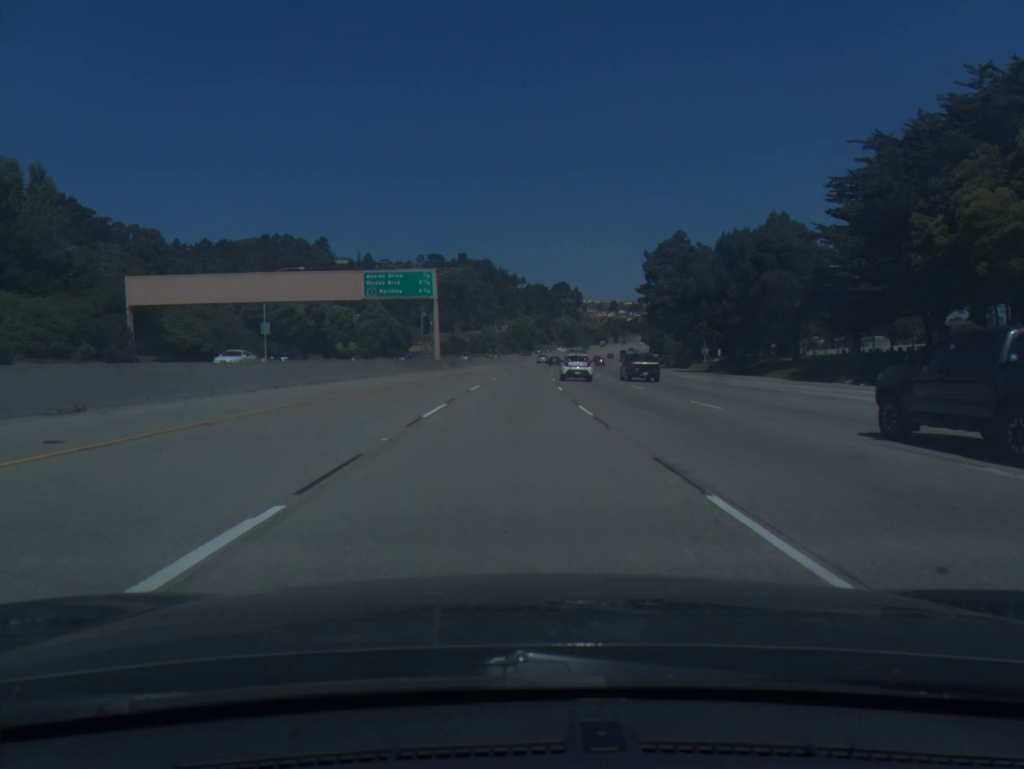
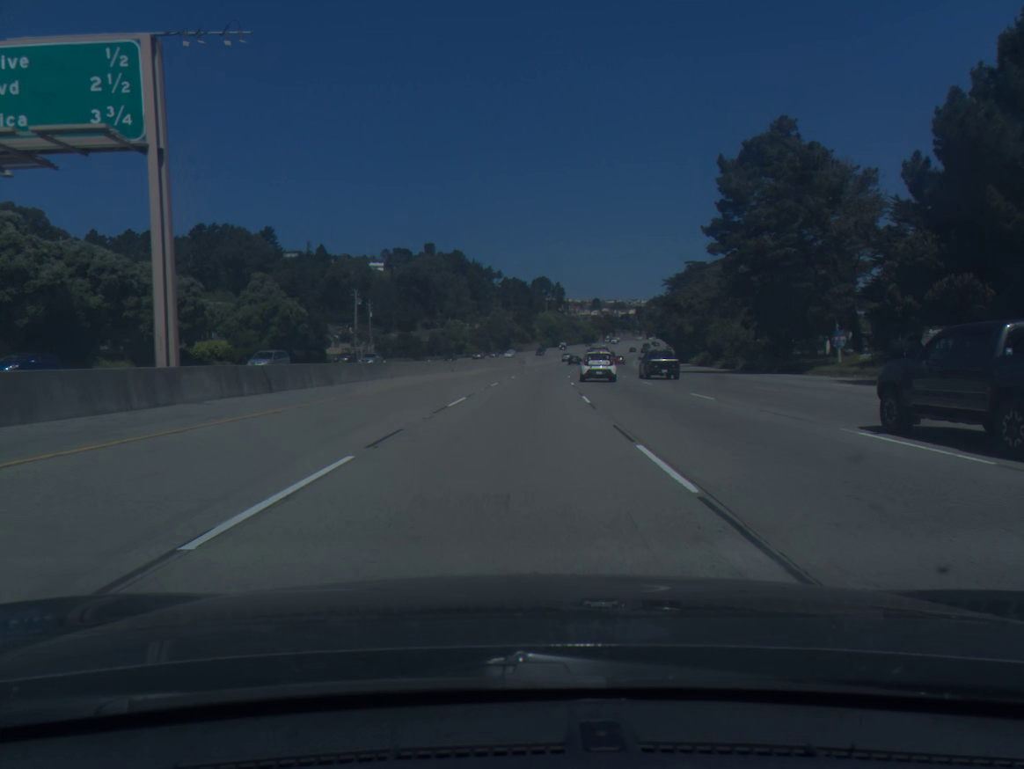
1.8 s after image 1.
(+0.8, +54.6) m; +2°
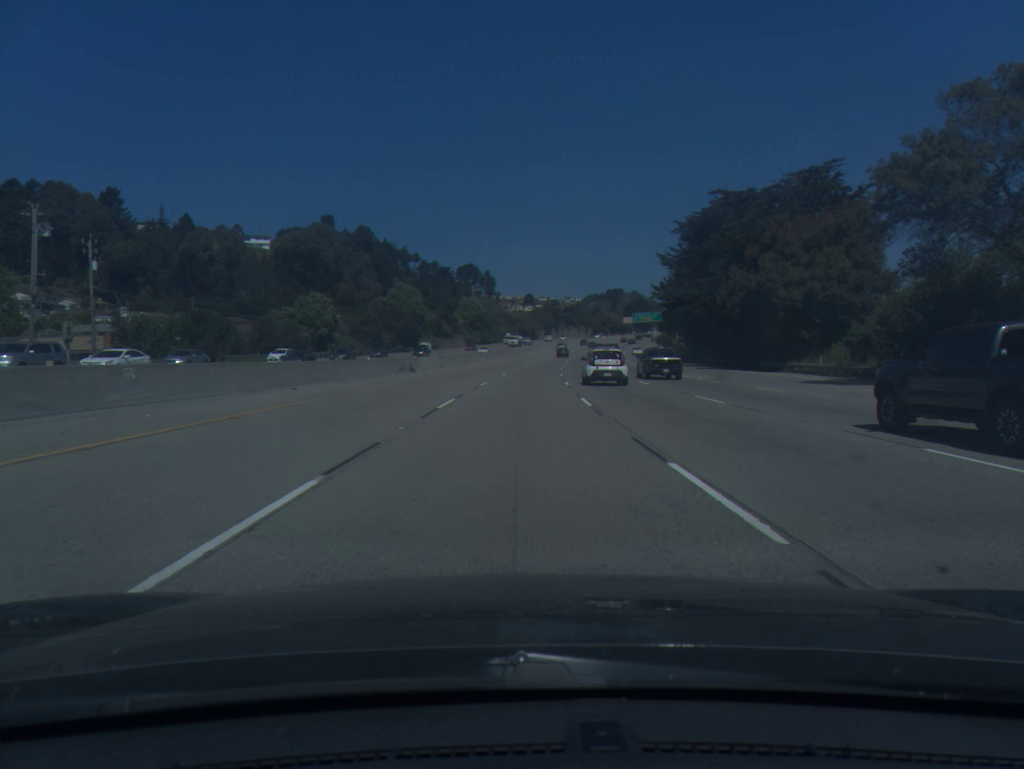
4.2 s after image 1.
(+3.1, +74.8) m; +5°
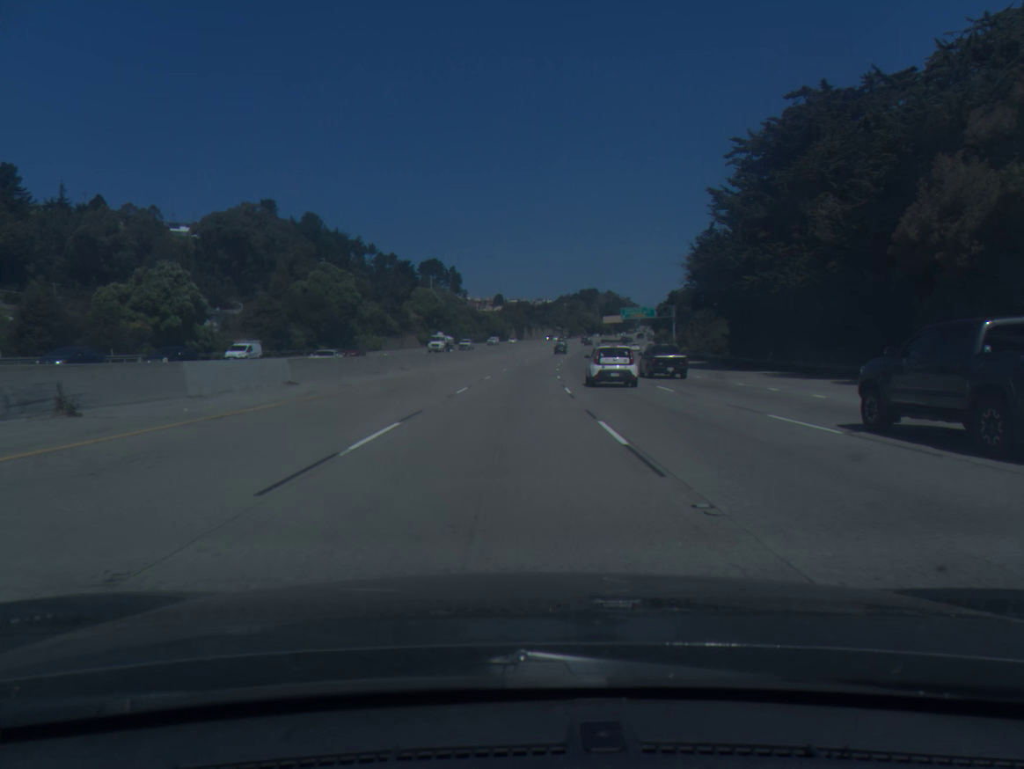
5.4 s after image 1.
(+0.8, +38.1) m; +2°
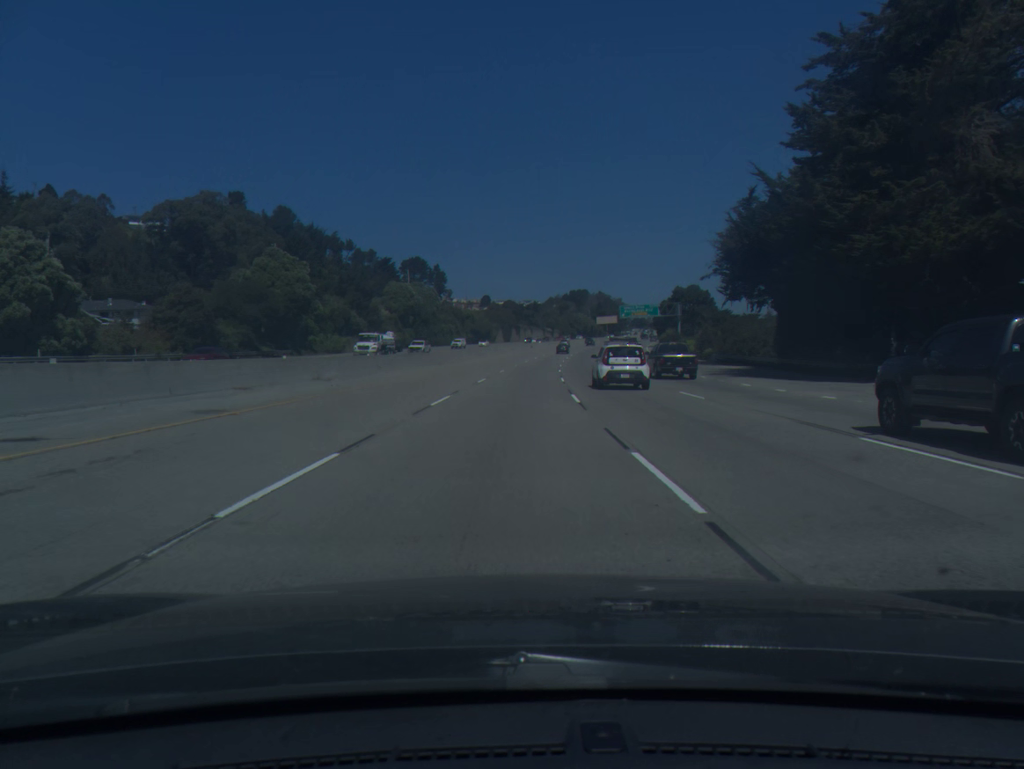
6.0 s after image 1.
(+0.1, +19.2) m; +1°
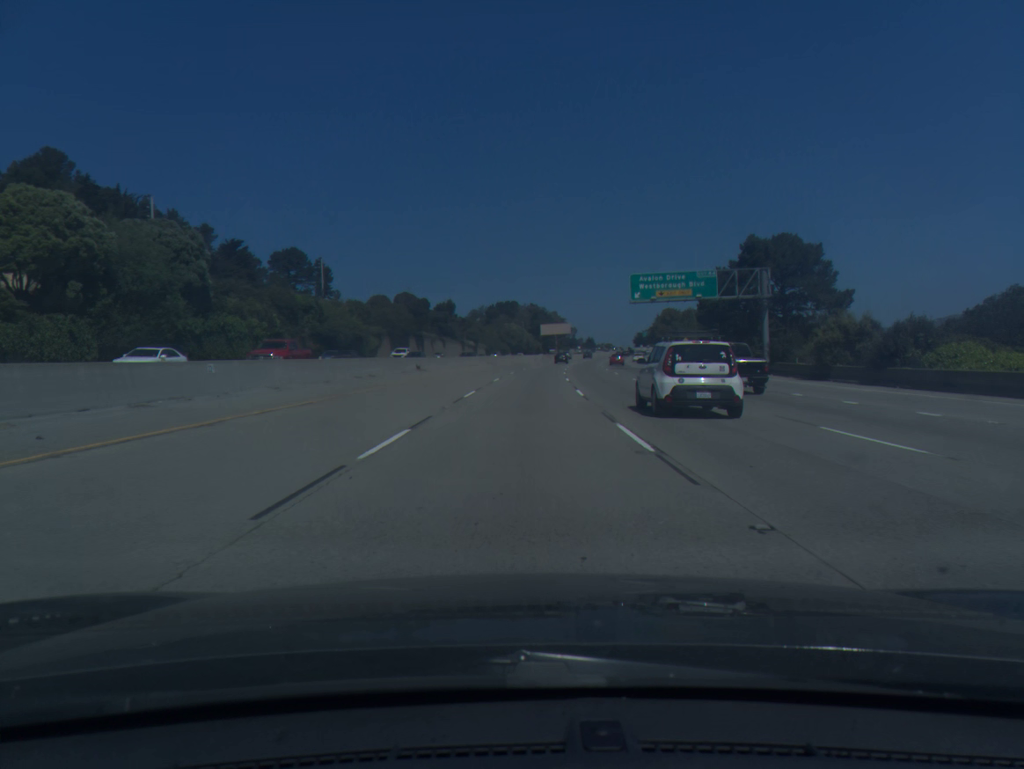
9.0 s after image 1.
(+4.2, +97.2) m; +5°
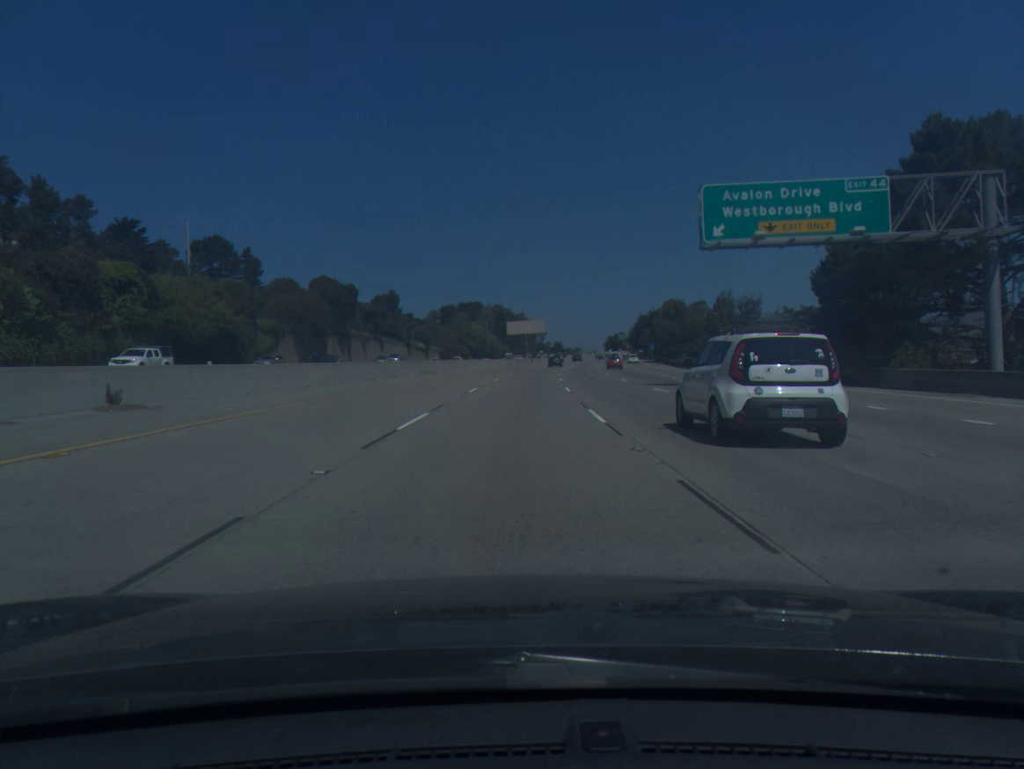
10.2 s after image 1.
(+0.9, +39.5) m; +3°
